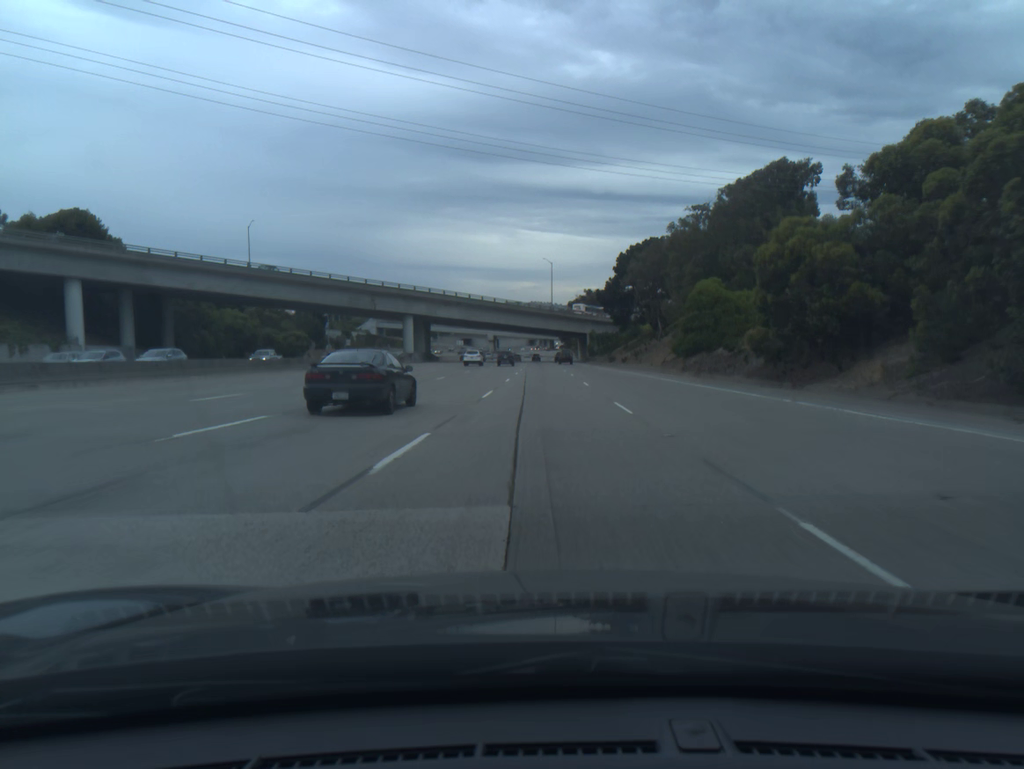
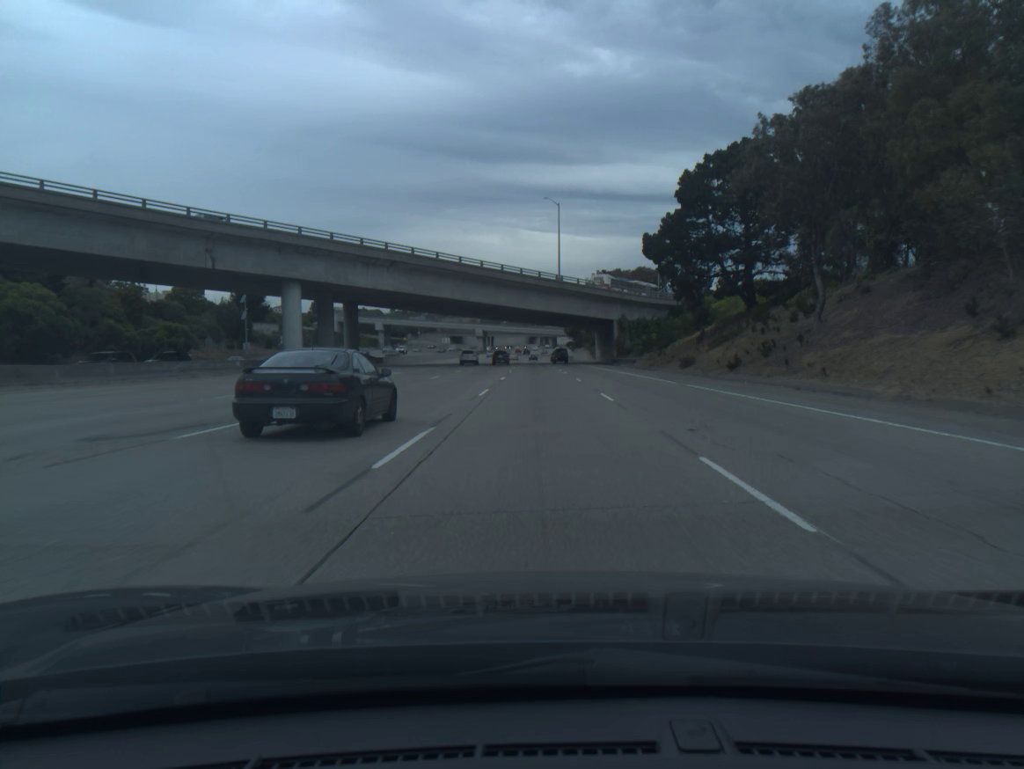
(0.0, +56.6) m; 0°
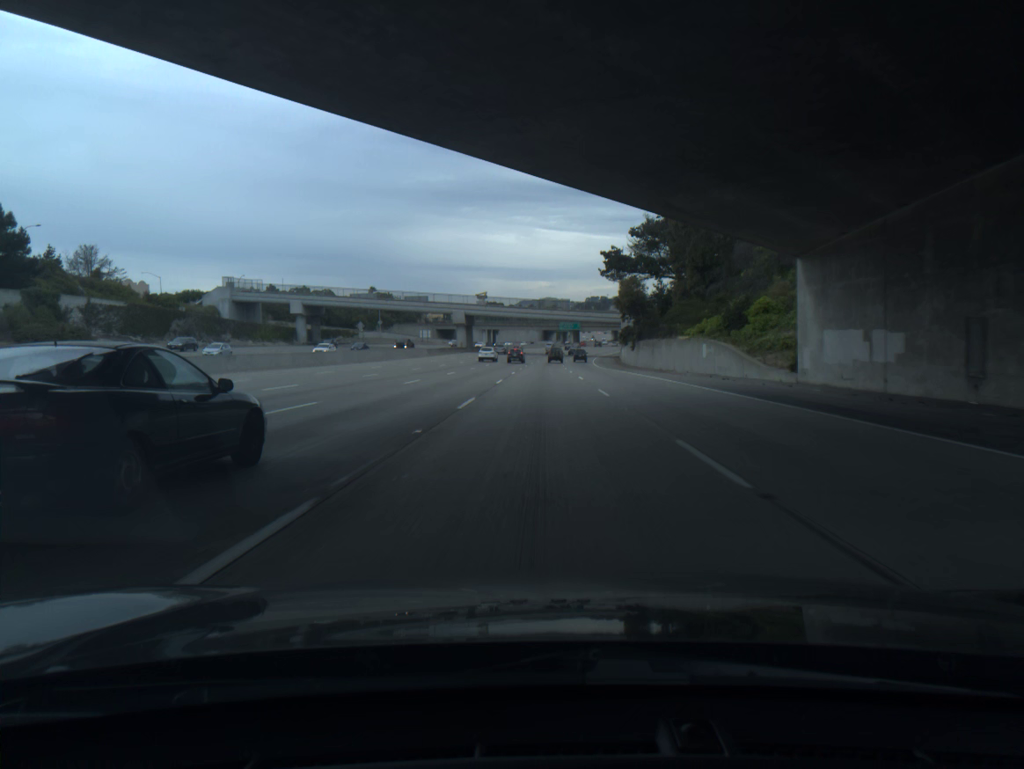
(-1.0, +94.5) m; -1°
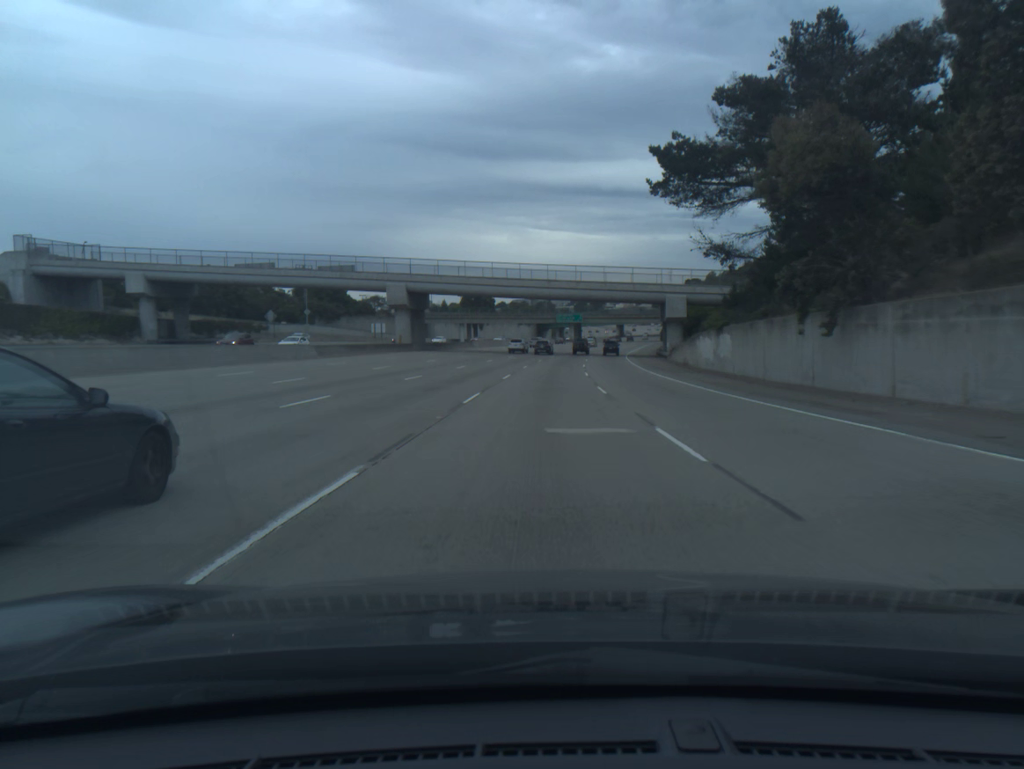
(+0.1, +56.7) m; 0°
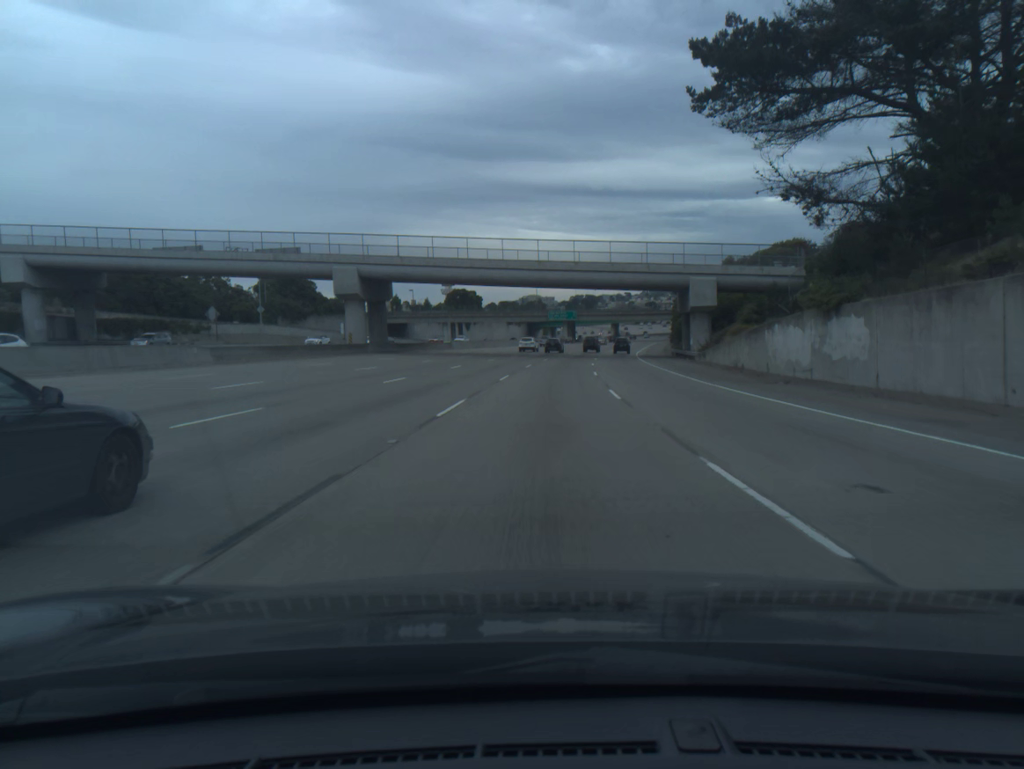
(+0.1, +18.9) m; +1°
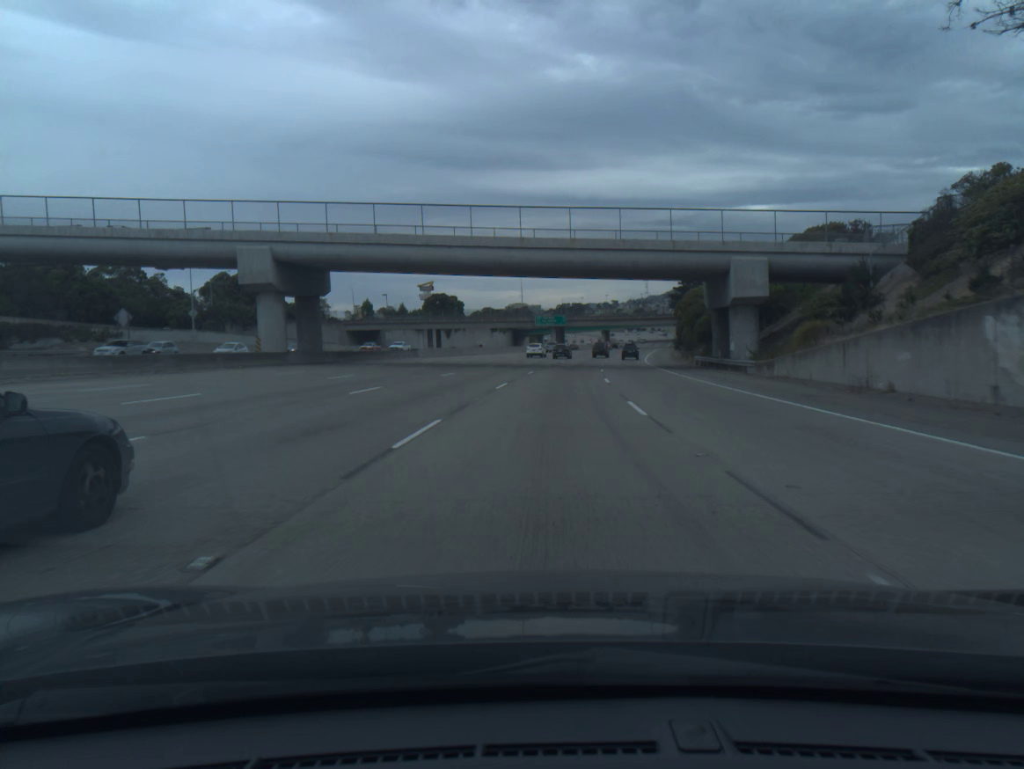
(+0.1, +18.9) m; +1°
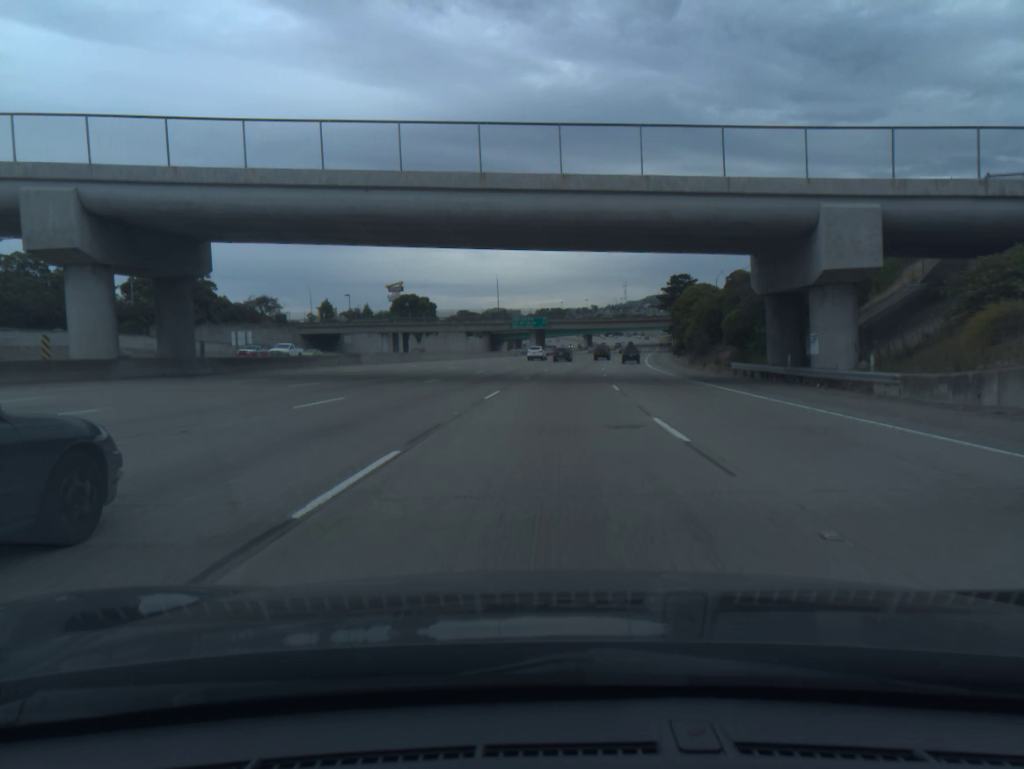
(+0.2, +18.8) m; +1°
